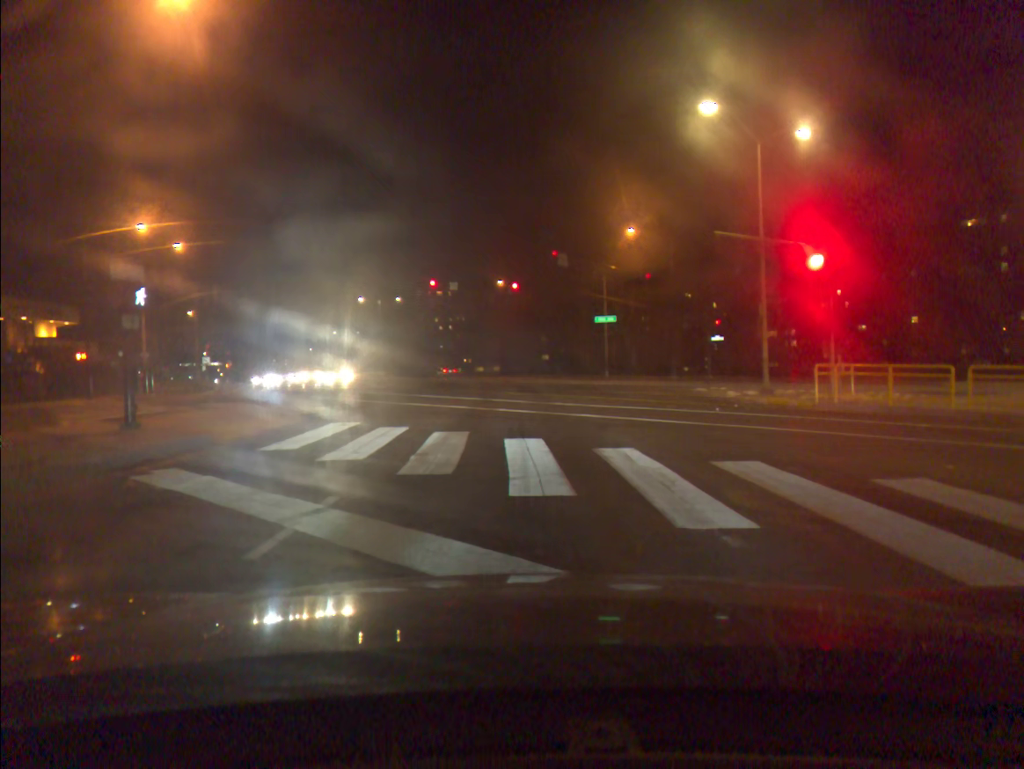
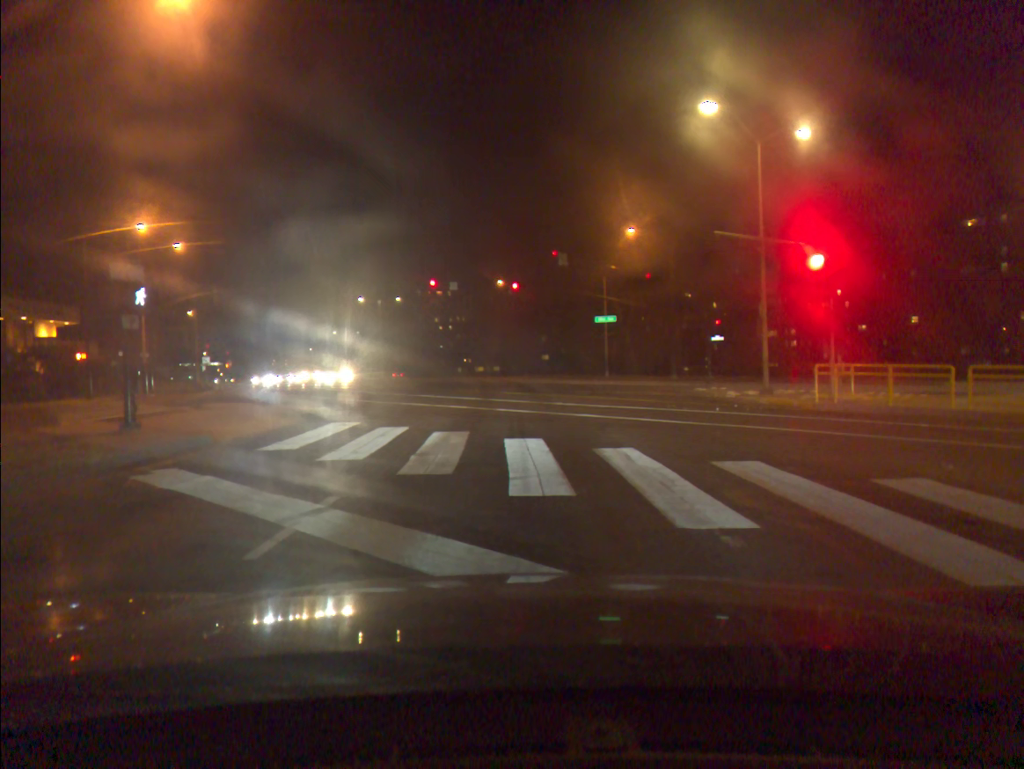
(0.0, 0.0) m; 0°
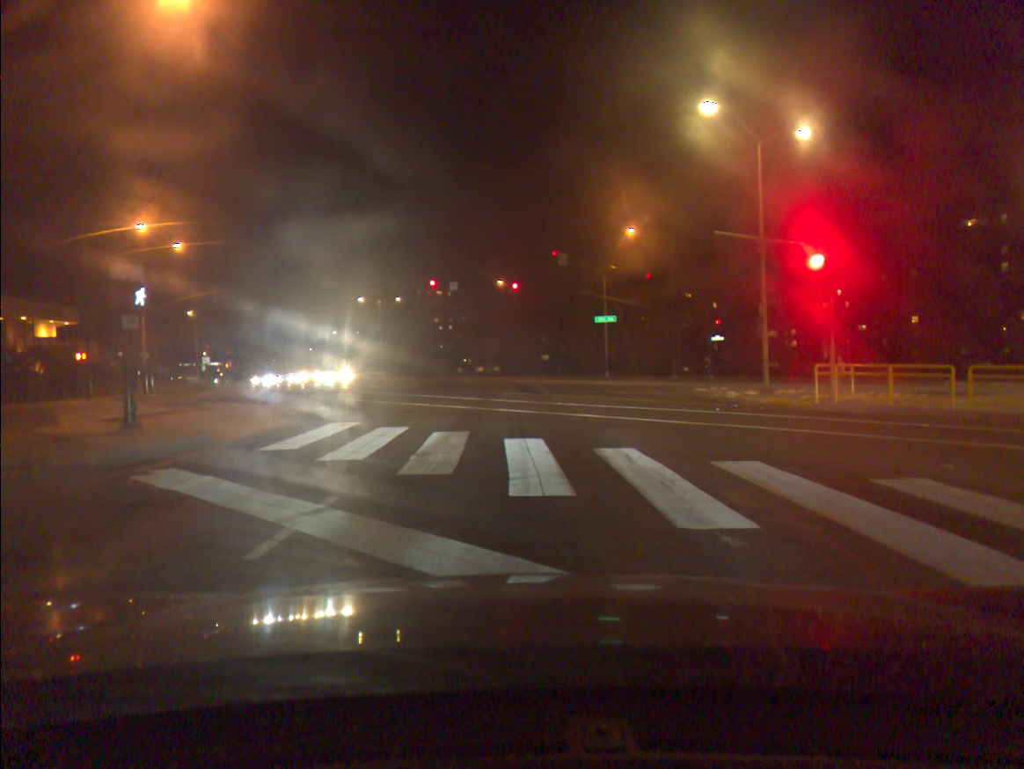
(0.0, 0.0) m; 0°
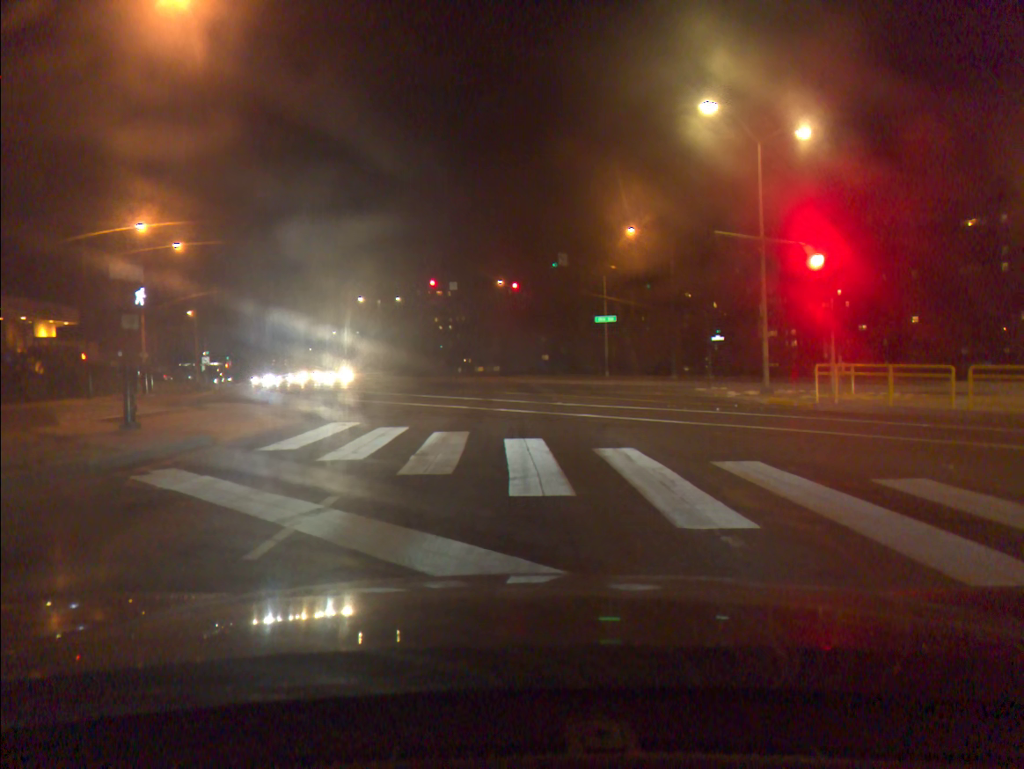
(0.0, 0.0) m; 0°
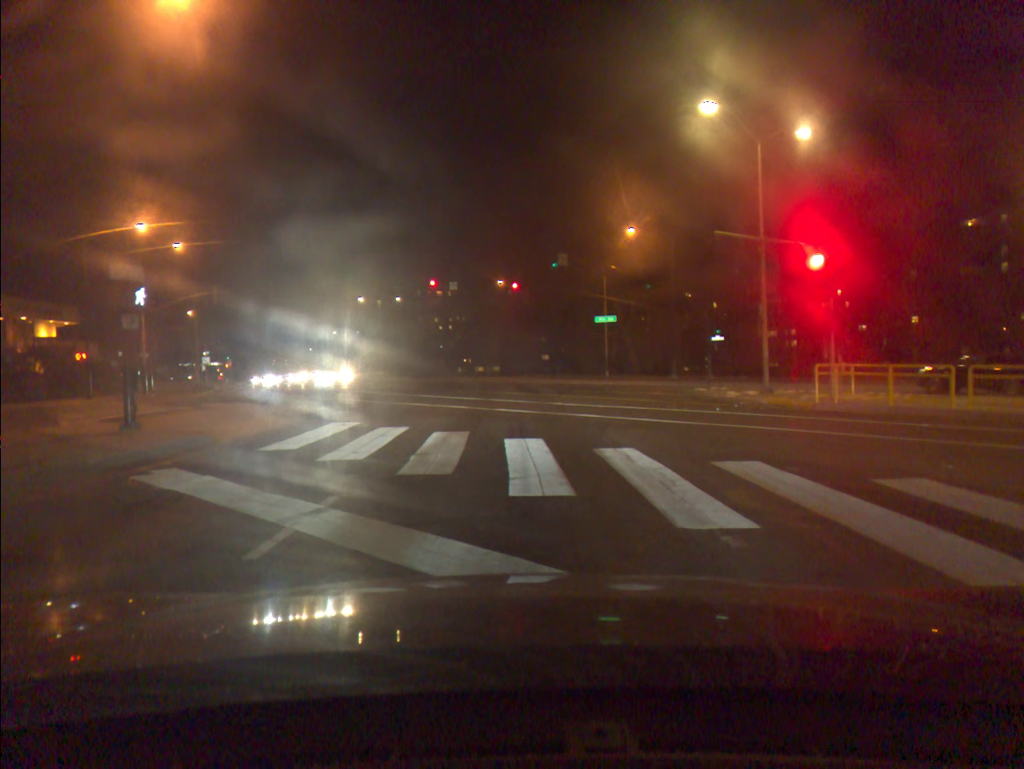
(0.0, 0.0) m; 0°
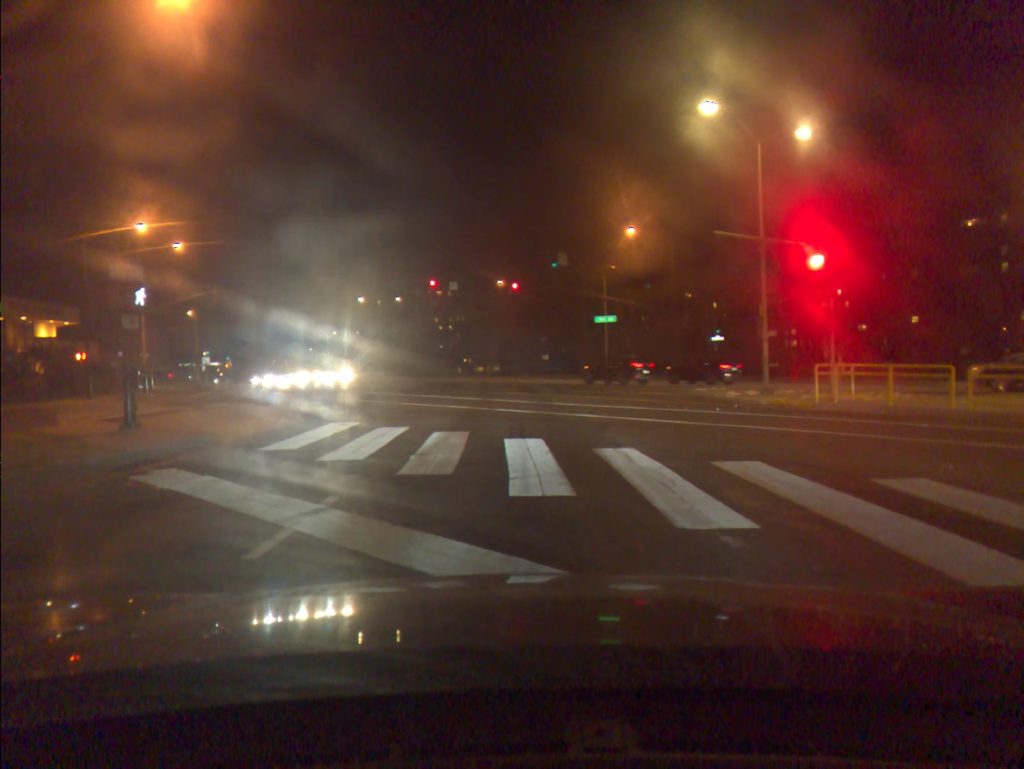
(0.0, 0.0) m; 0°
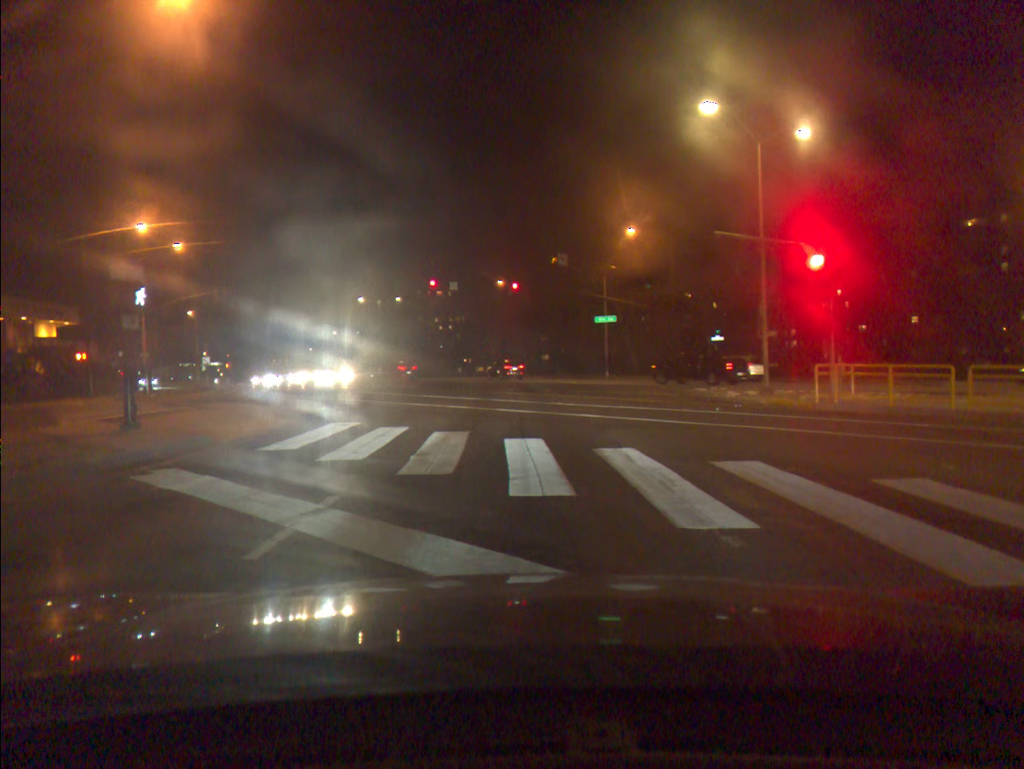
(0.0, 0.0) m; 0°
